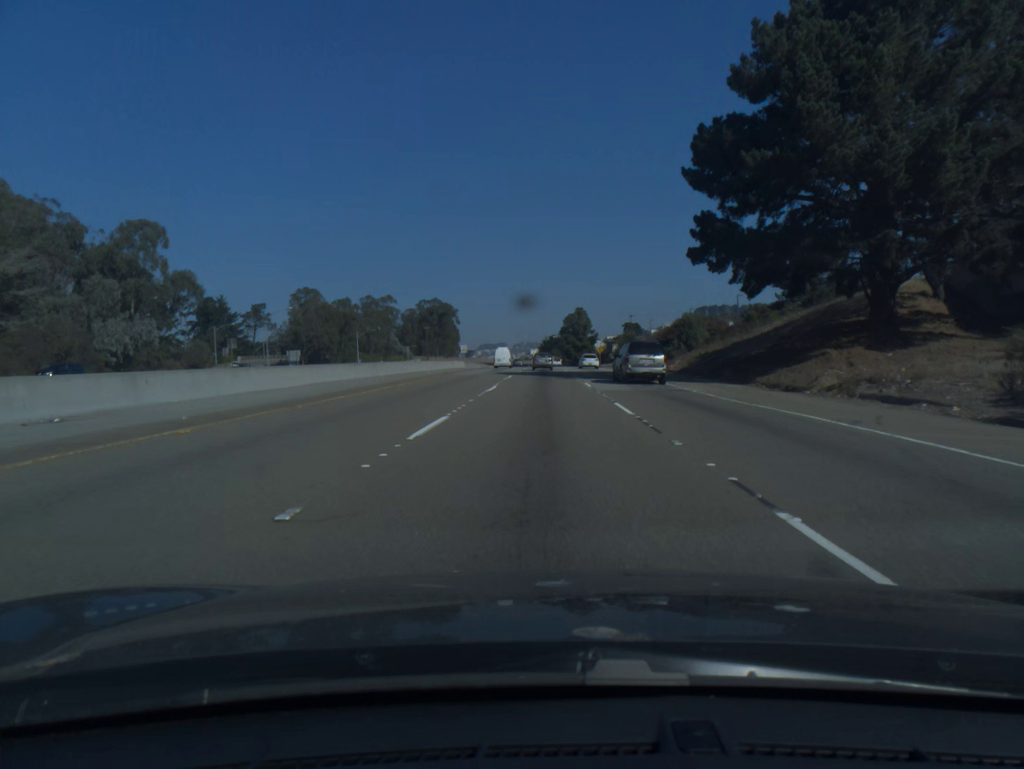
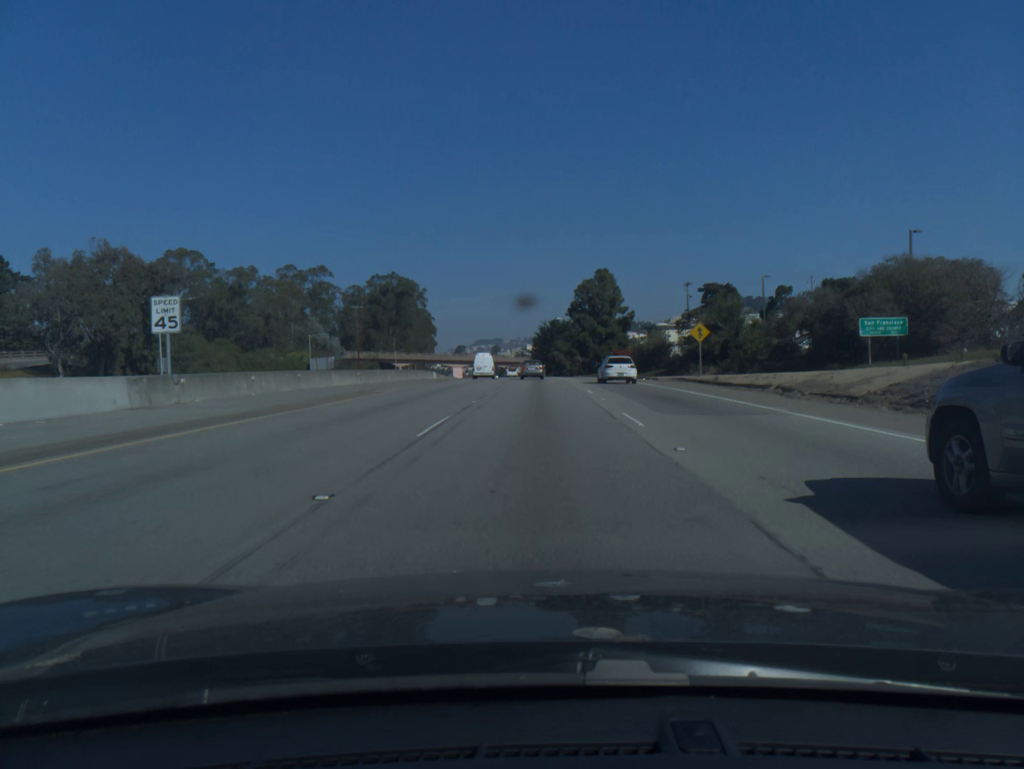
(+0.1, +88.7) m; 0°
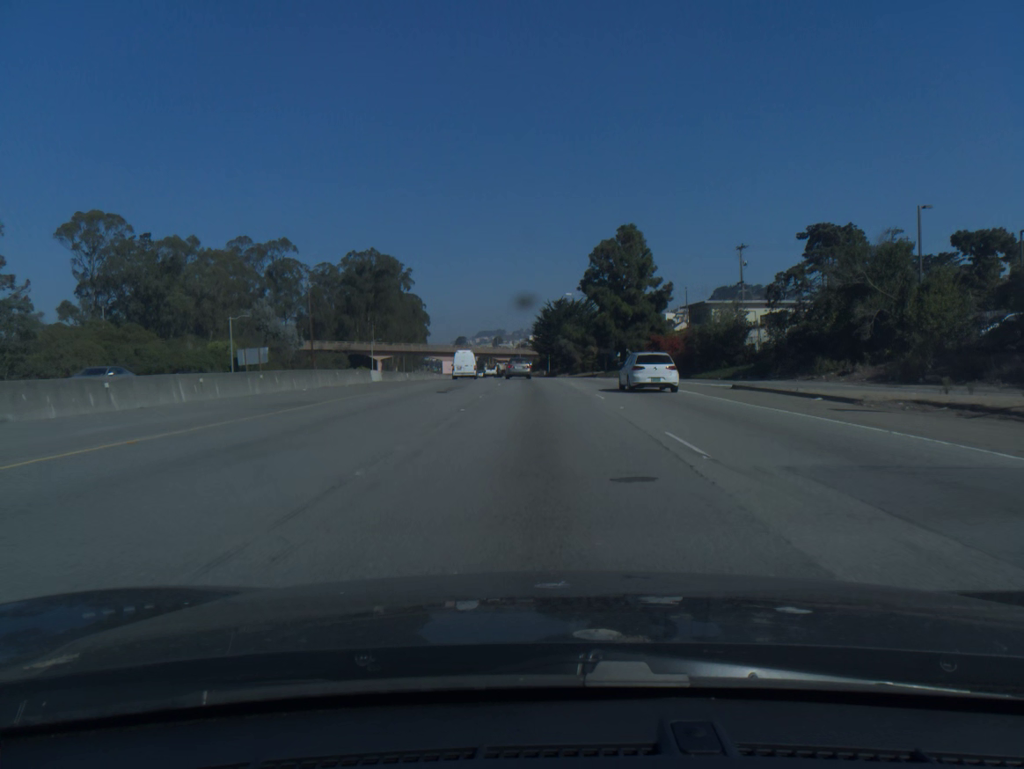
(-0.1, +34.3) m; 0°
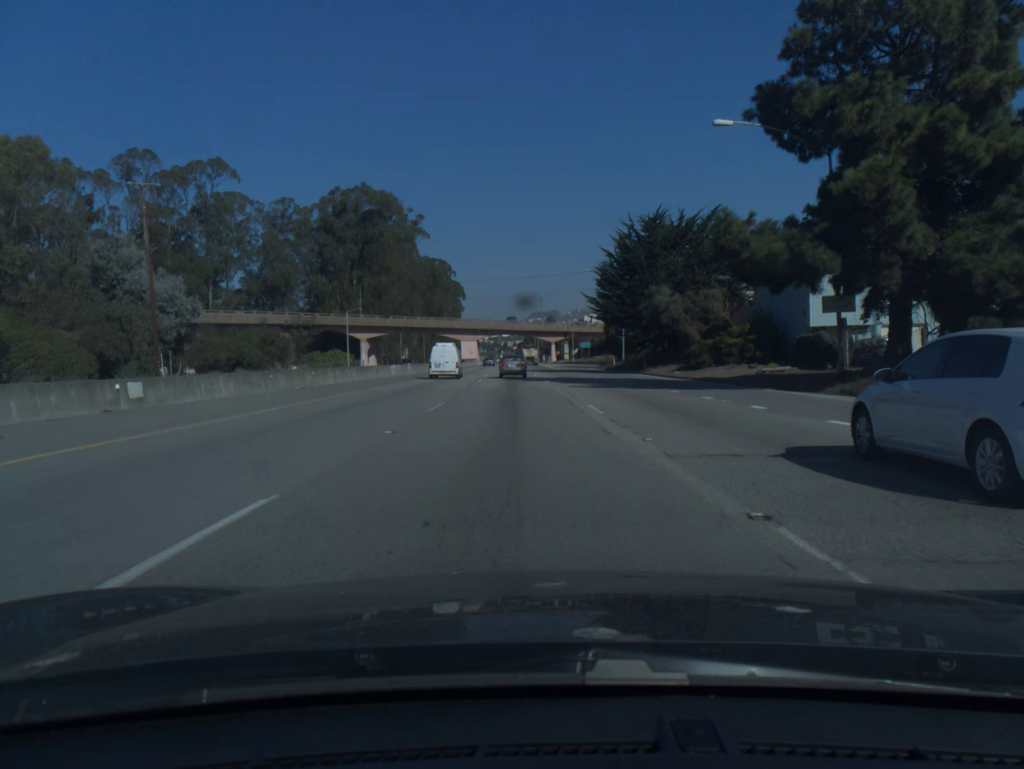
(-1.4, +65.3) m; -4°
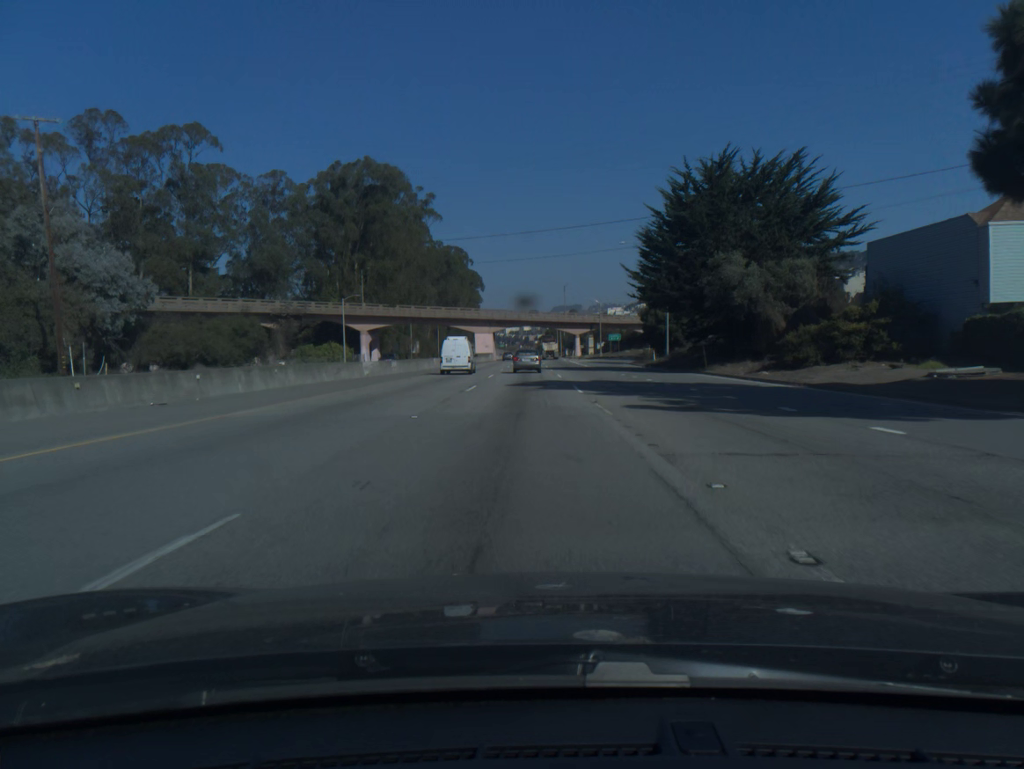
(-0.2, +15.8) m; -2°
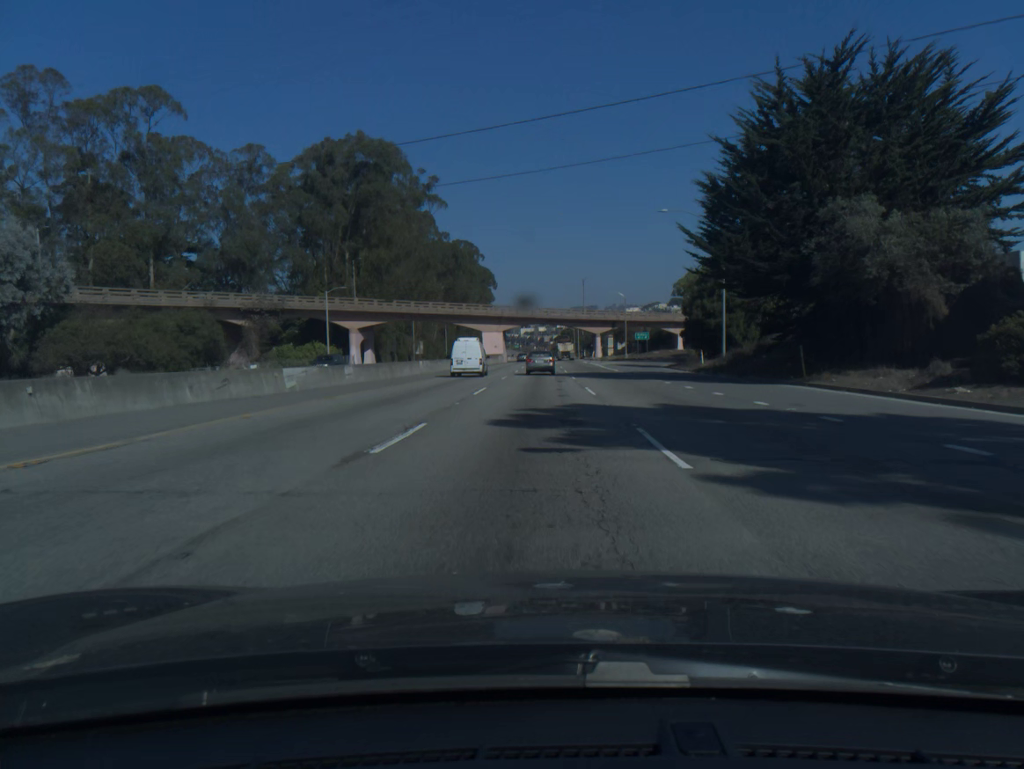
(-0.2, +15.6) m; -1°
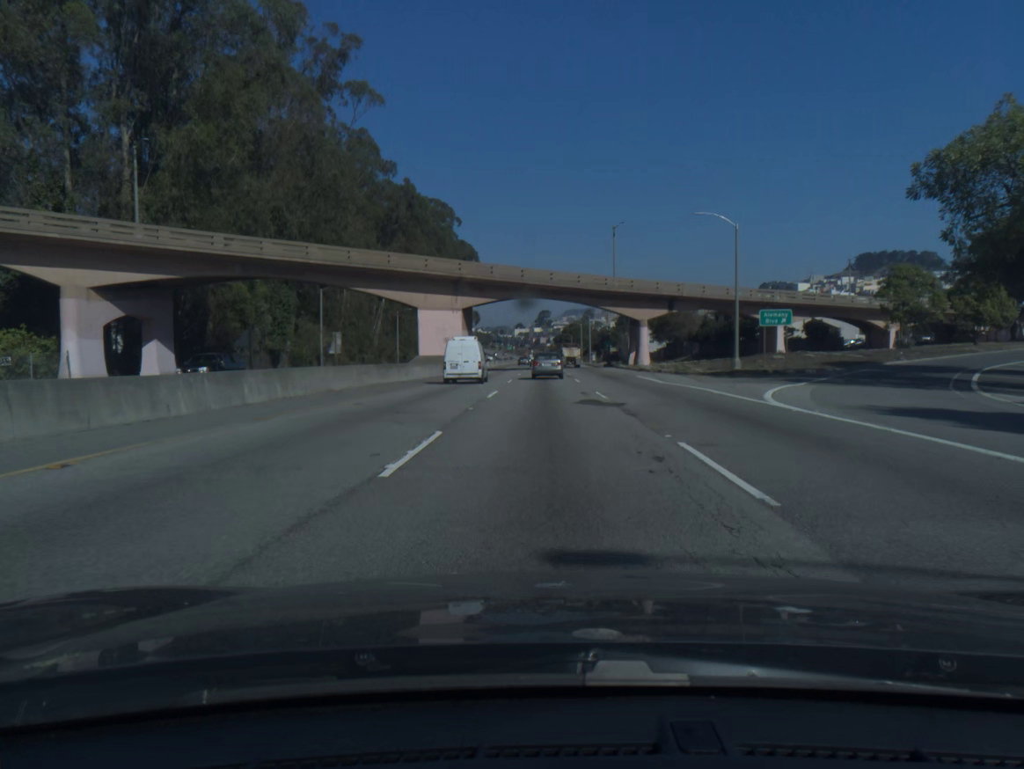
(-0.4, +60.5) m; 0°
